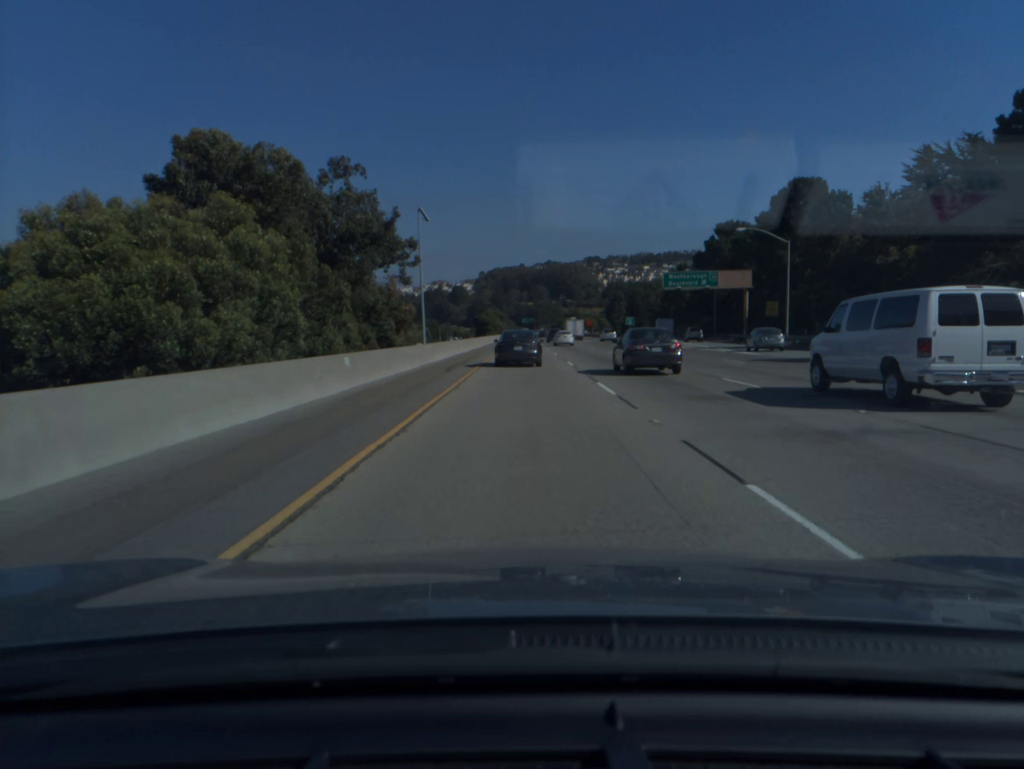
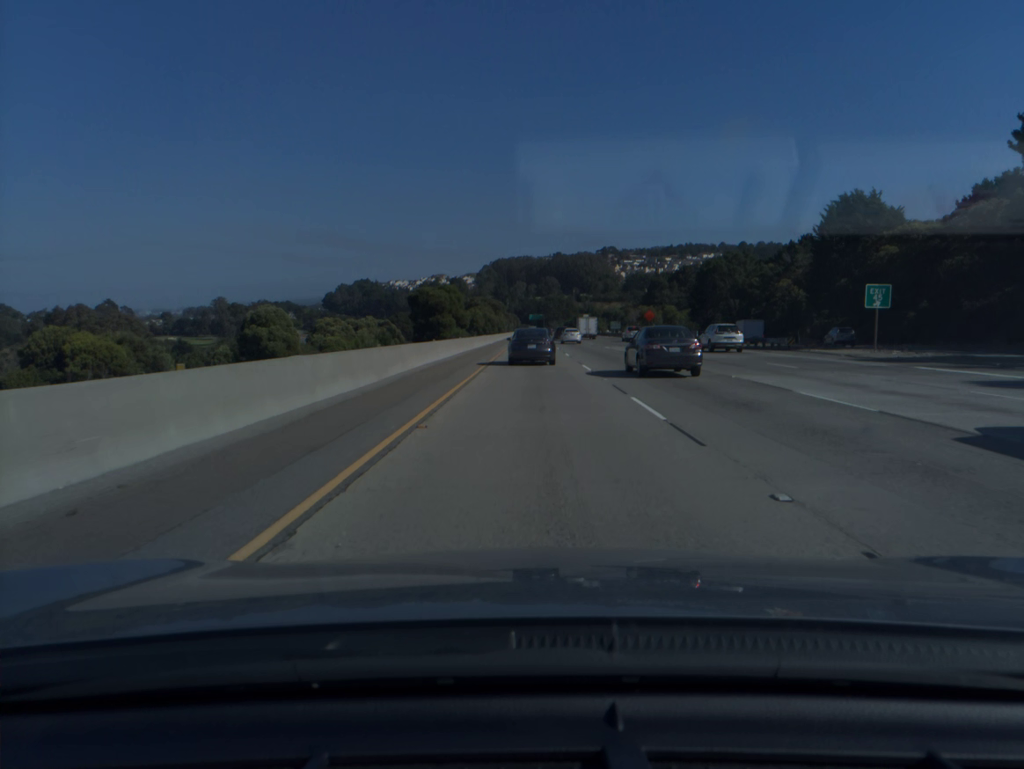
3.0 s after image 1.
(-0.3, +93.1) m; 0°
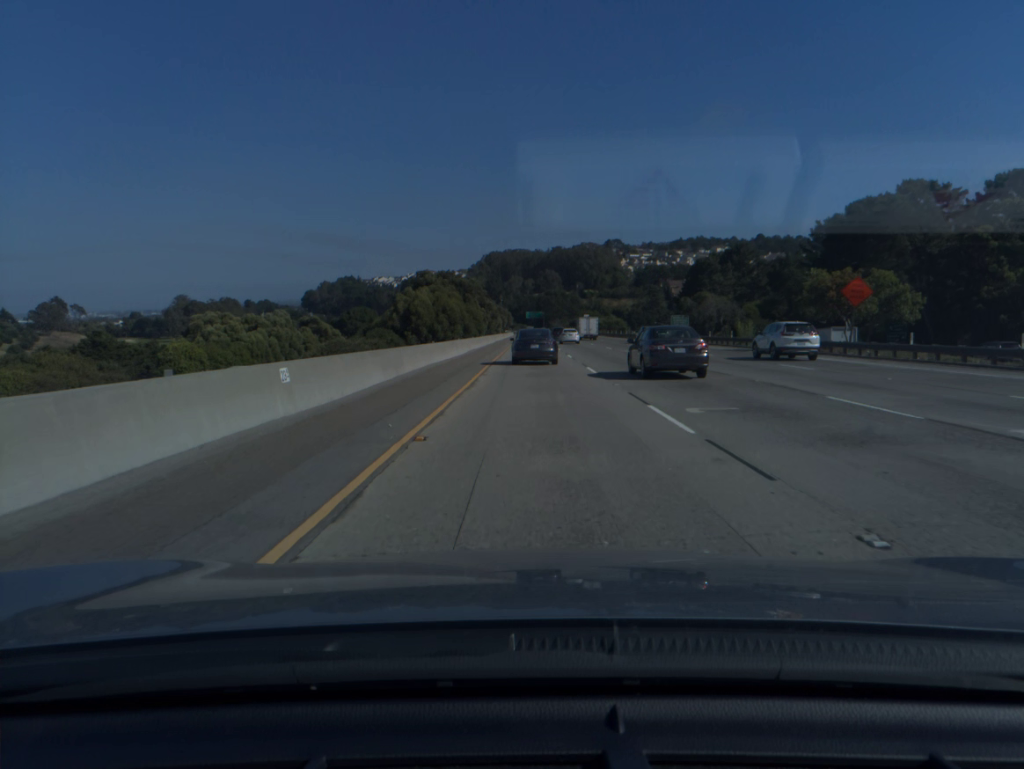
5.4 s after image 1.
(+0.1, +74.2) m; 0°
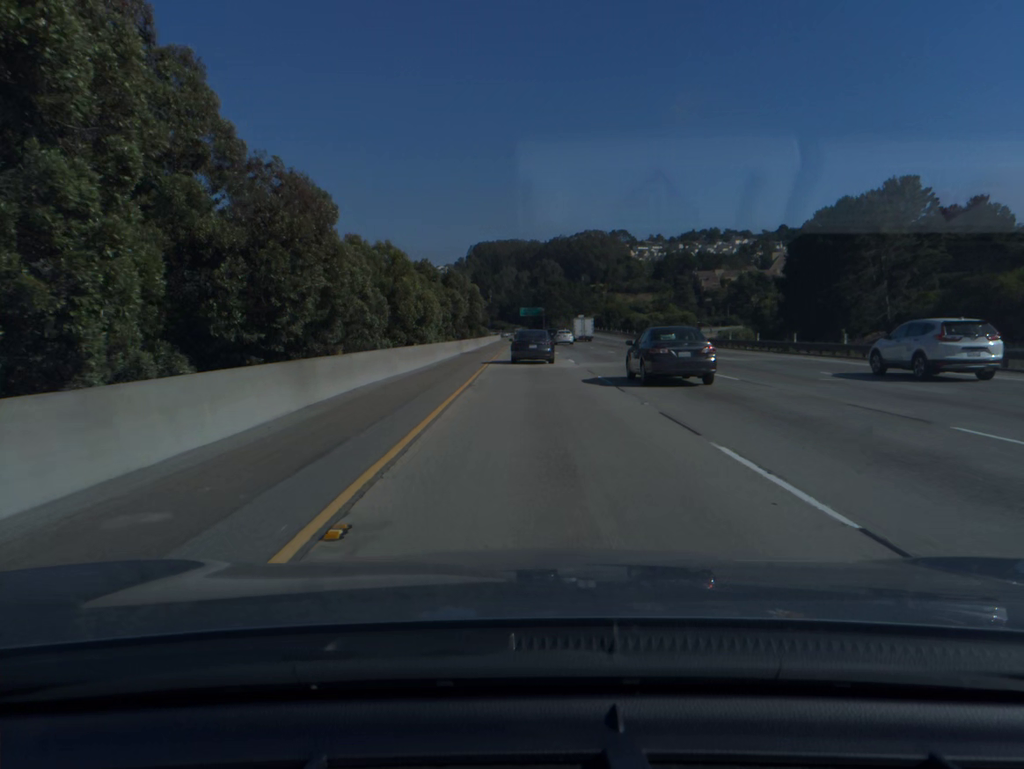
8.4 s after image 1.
(+0.1, +92.4) m; 0°
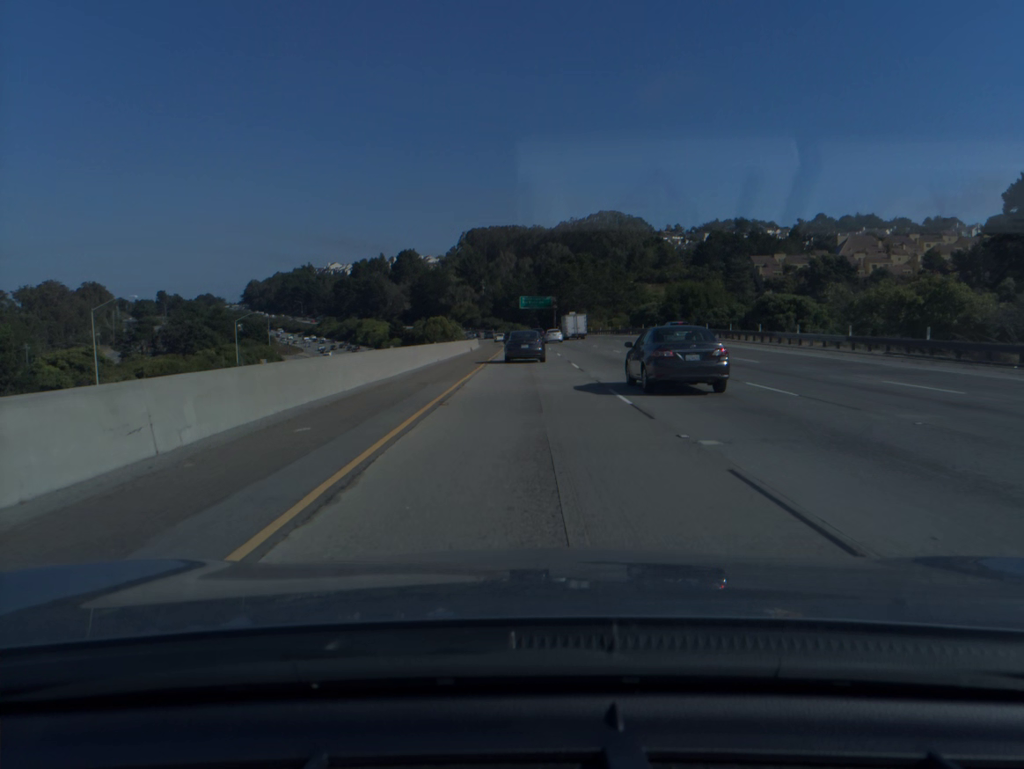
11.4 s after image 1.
(-0.2, +92.8) m; 0°
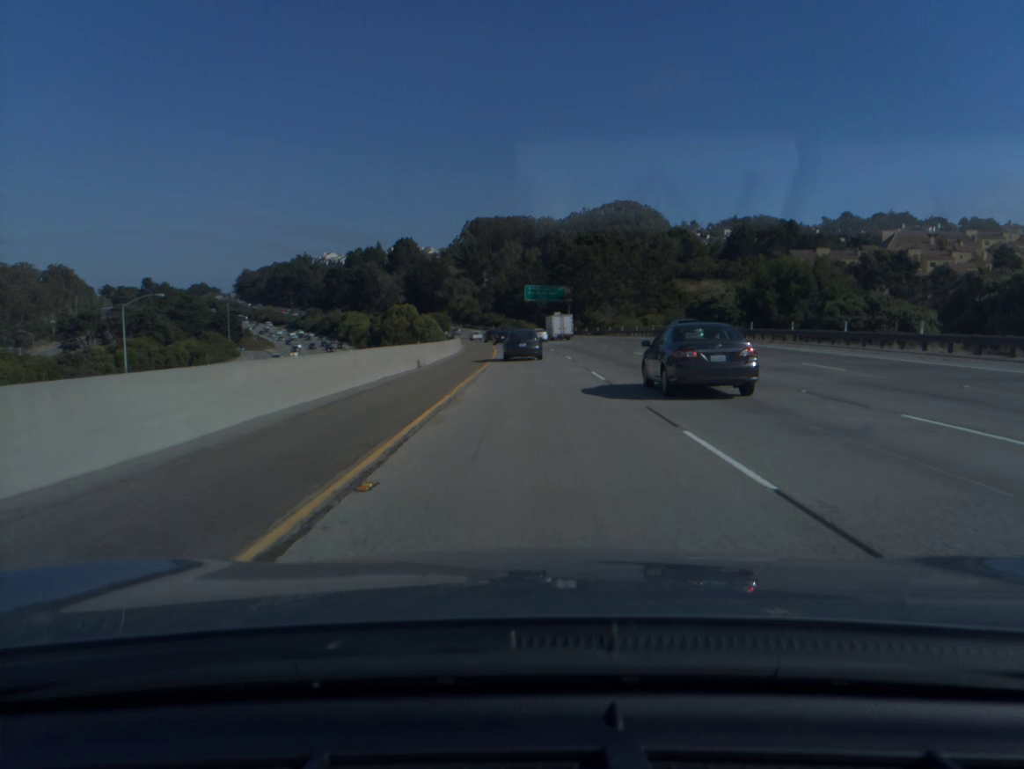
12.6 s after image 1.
(-0.2, +37.3) m; 0°
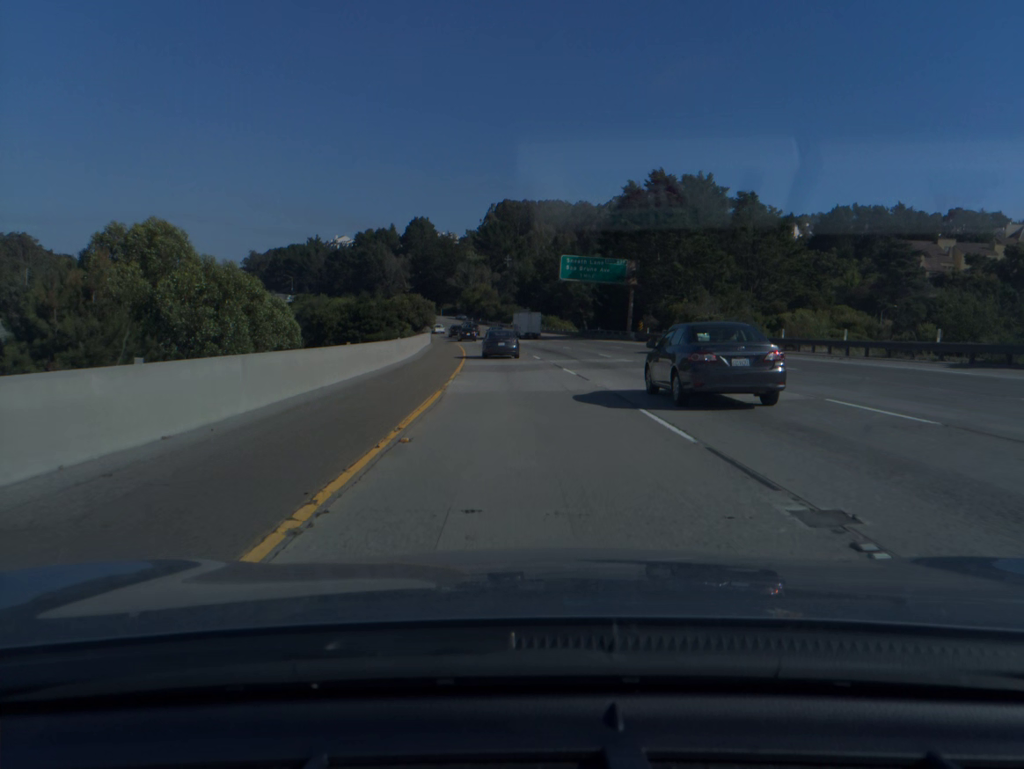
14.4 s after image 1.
(-0.4, +55.6) m; -2°
